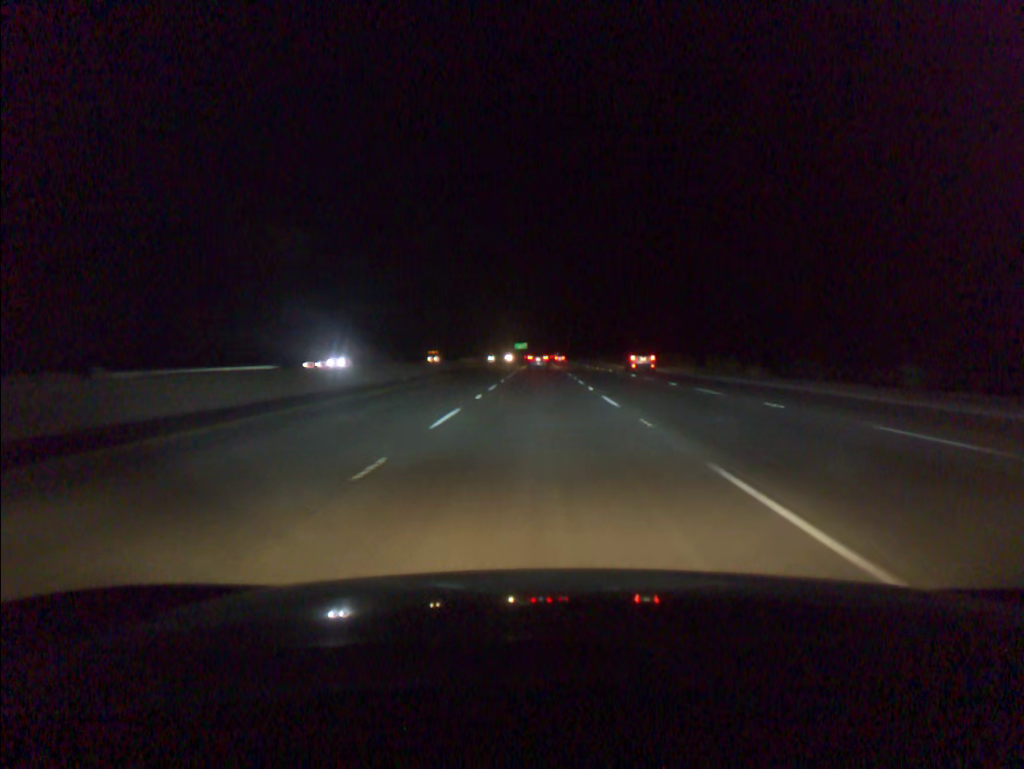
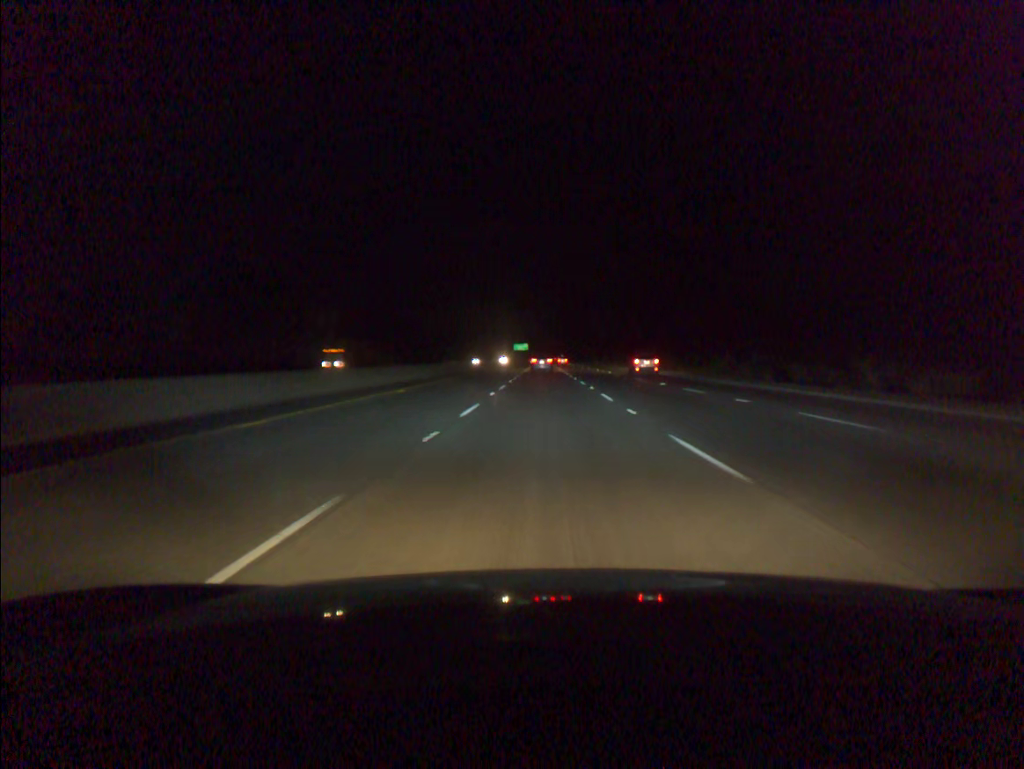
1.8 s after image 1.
(-0.2, +54.5) m; 0°
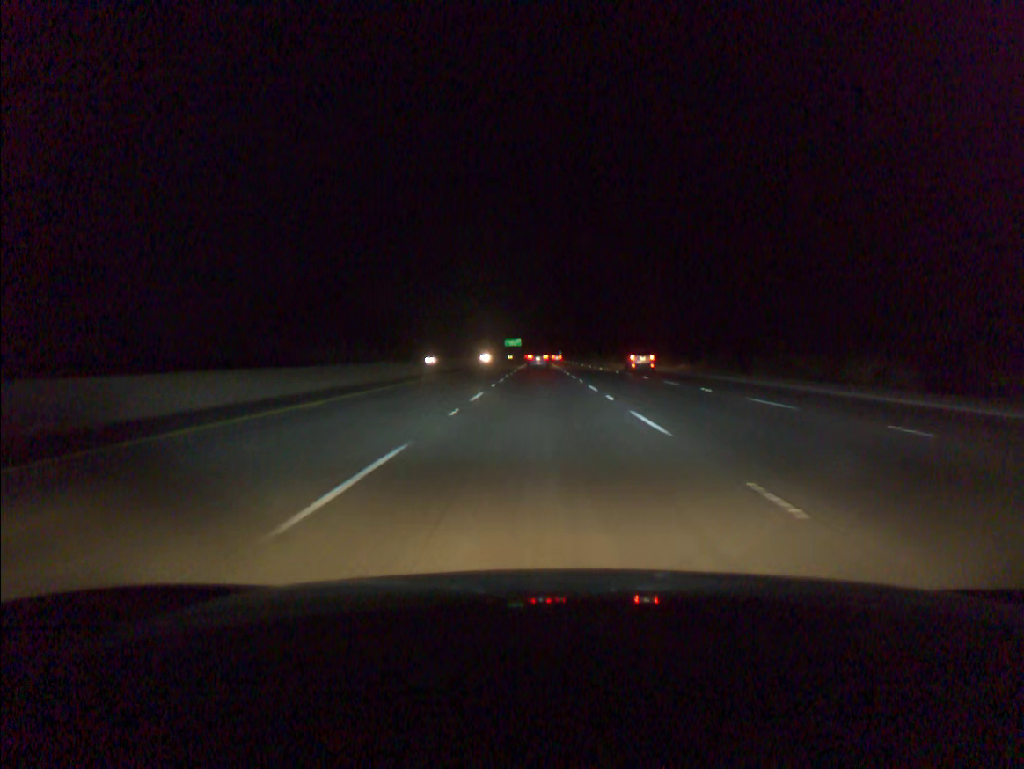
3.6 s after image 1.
(+0.2, +54.5) m; 0°
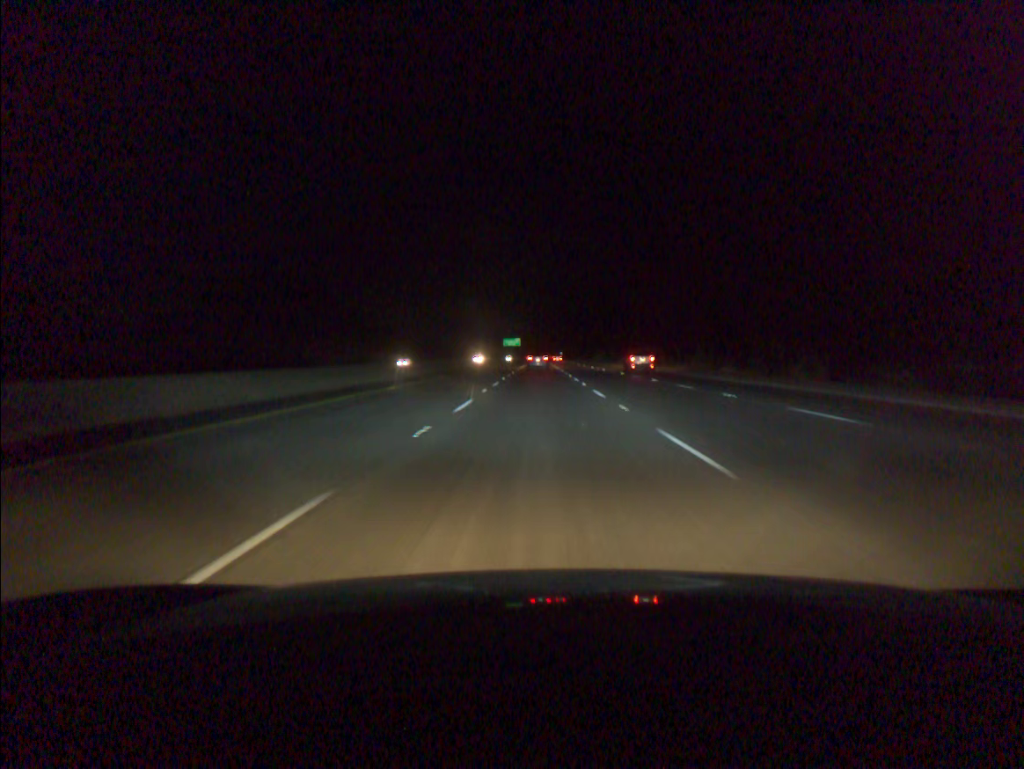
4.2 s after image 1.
(0.0, +18.2) m; 0°
